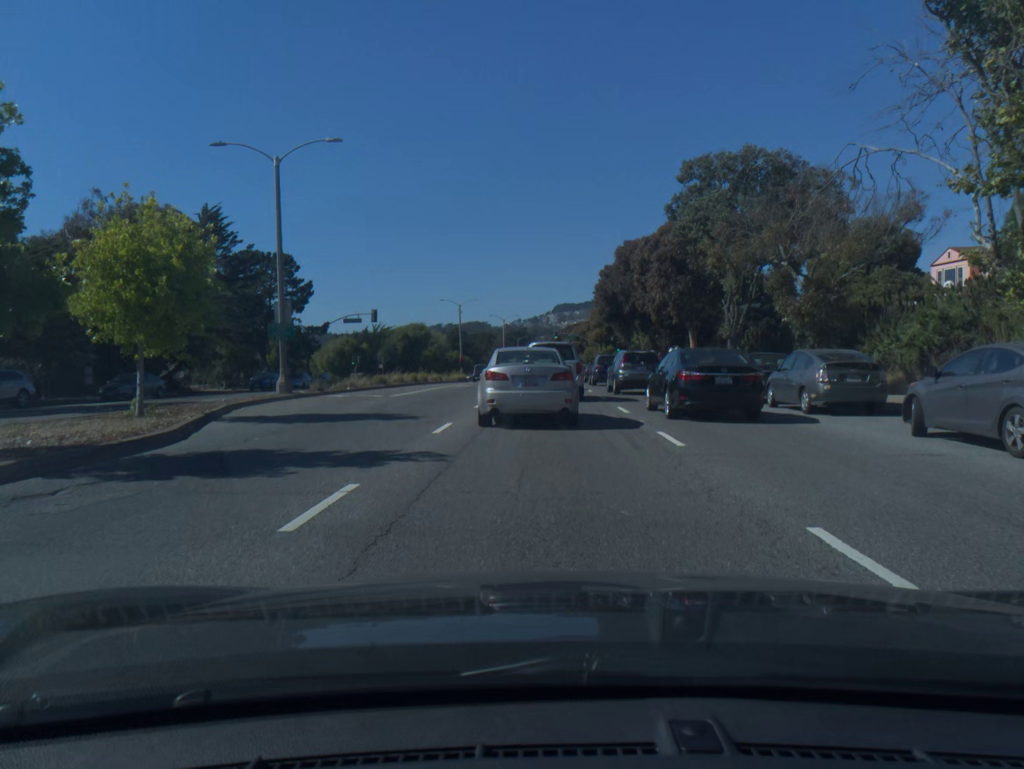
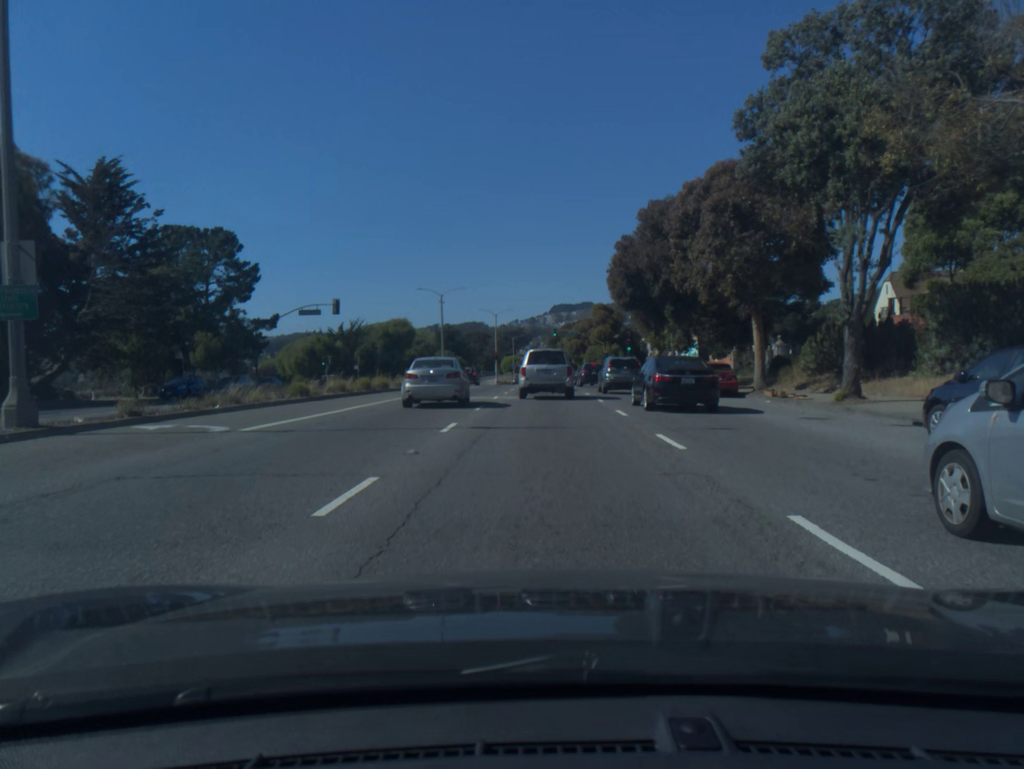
(-0.1, +13.9) m; 0°
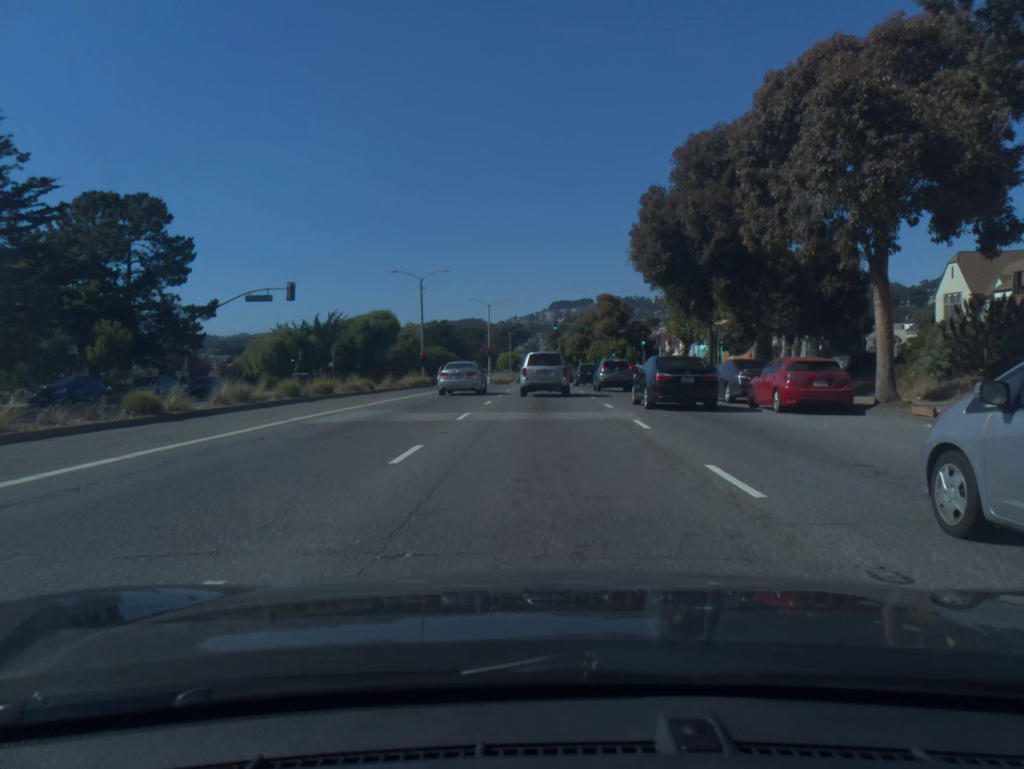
(0.0, +11.2) m; 0°
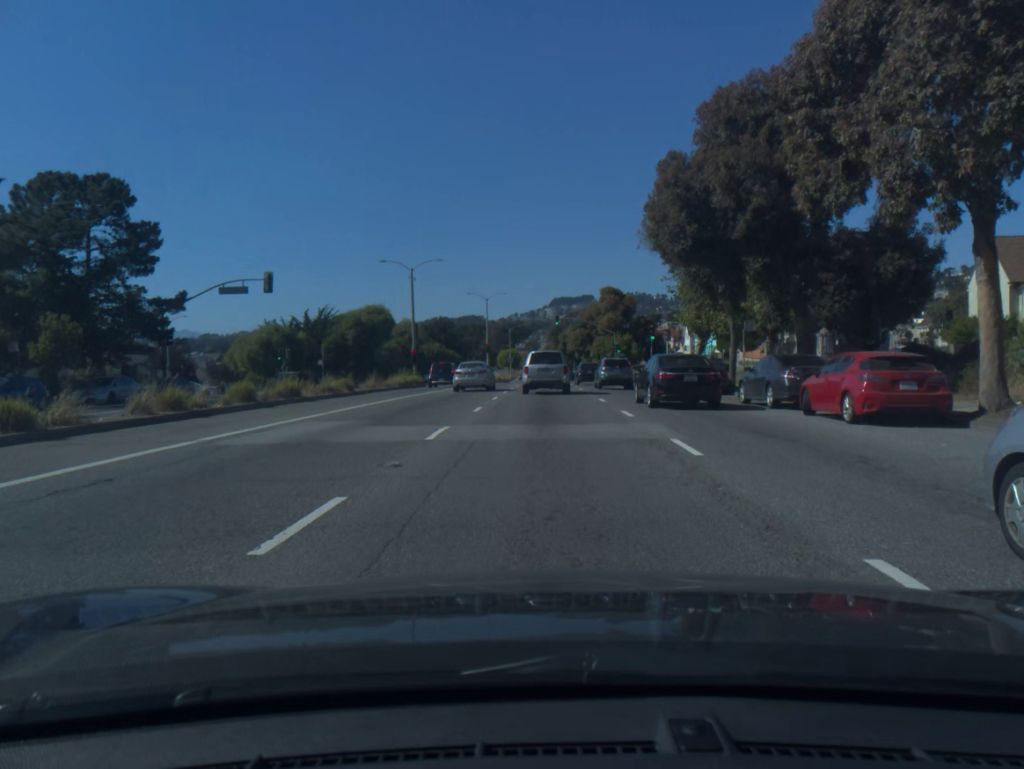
(0.0, +4.4) m; 0°
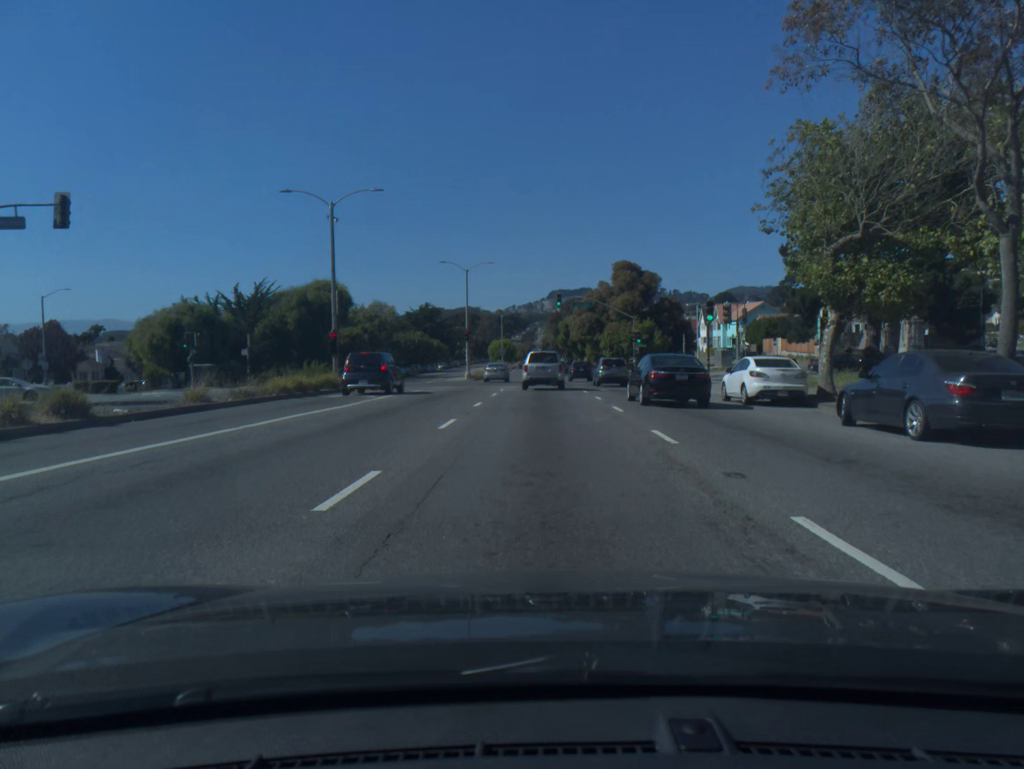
(+0.1, +20.8) m; 0°
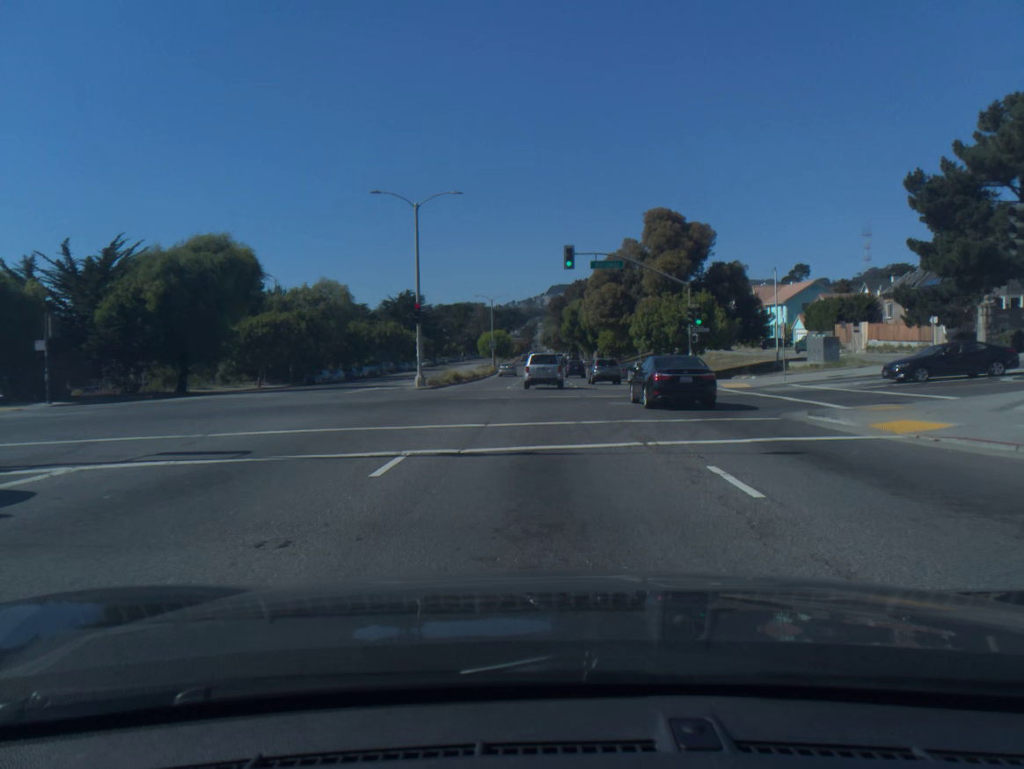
(0.0, +25.9) m; 0°
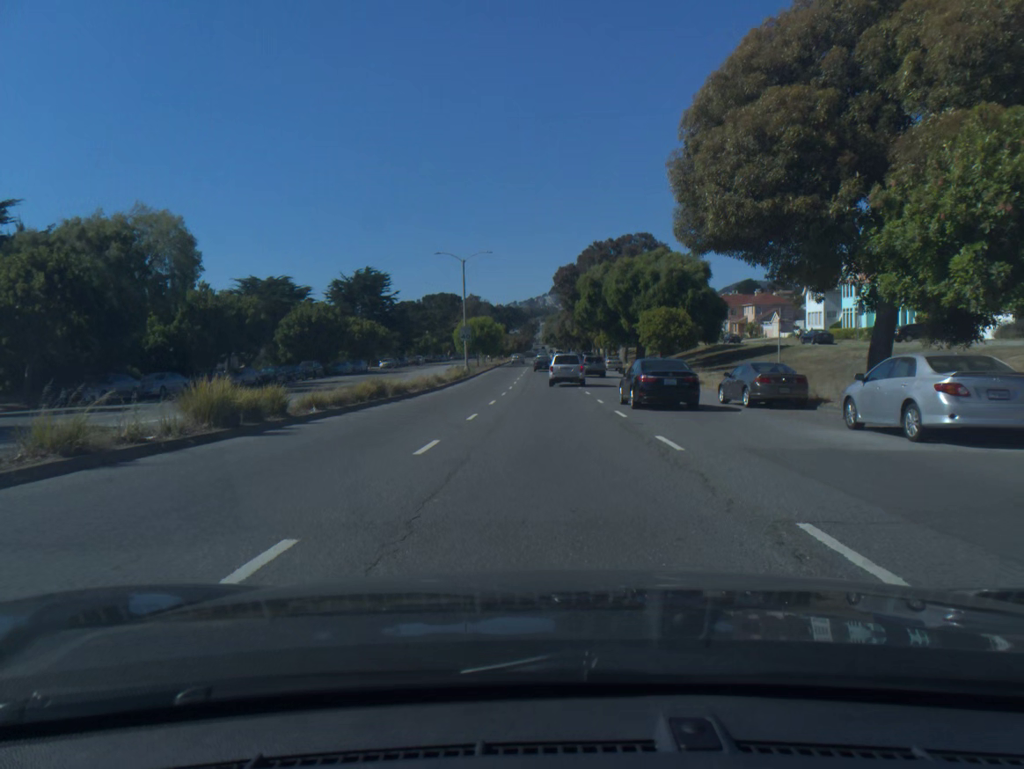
(-0.2, +38.1) m; 0°
